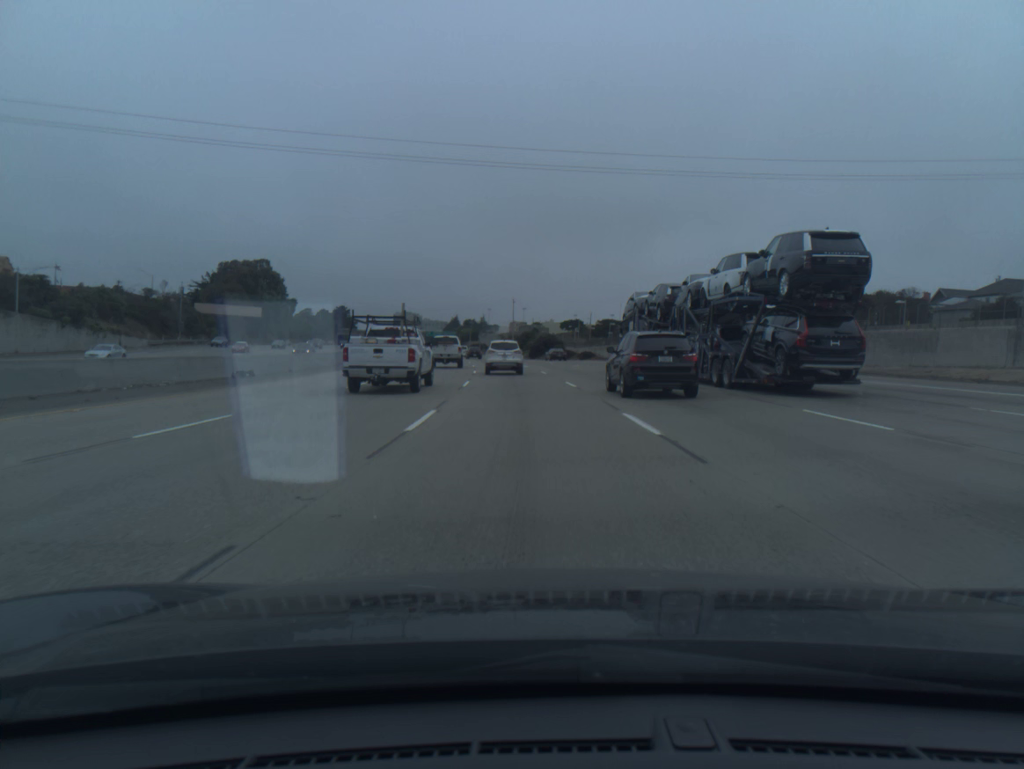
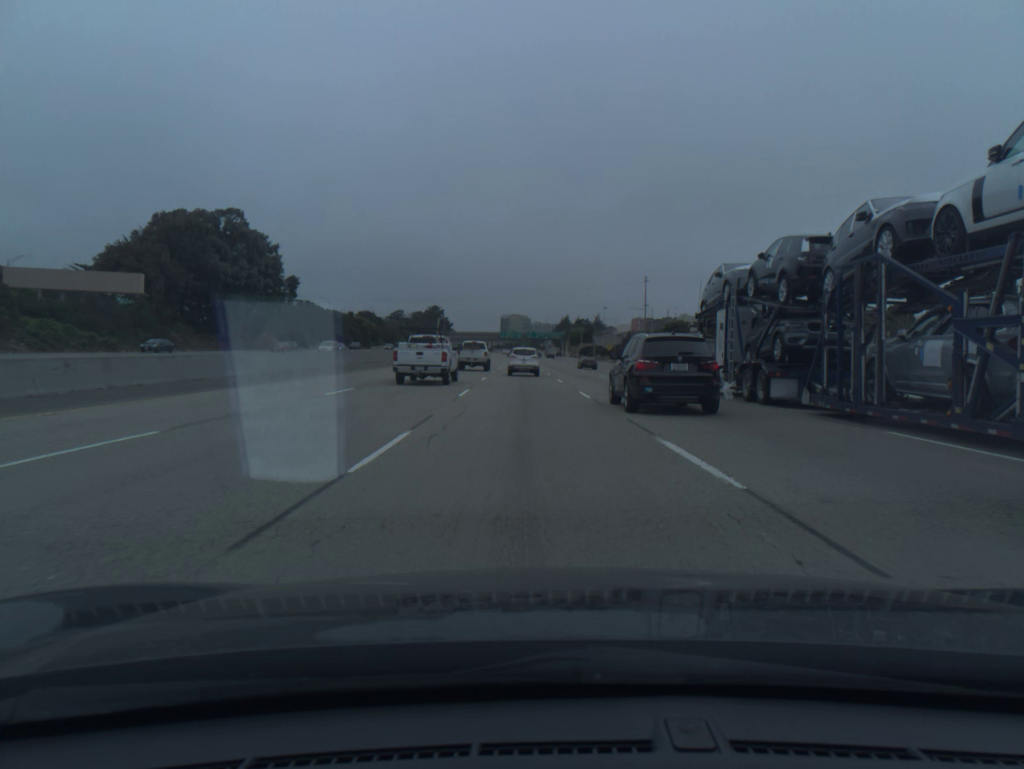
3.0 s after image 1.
(-6.6, +89.1) m; -8°
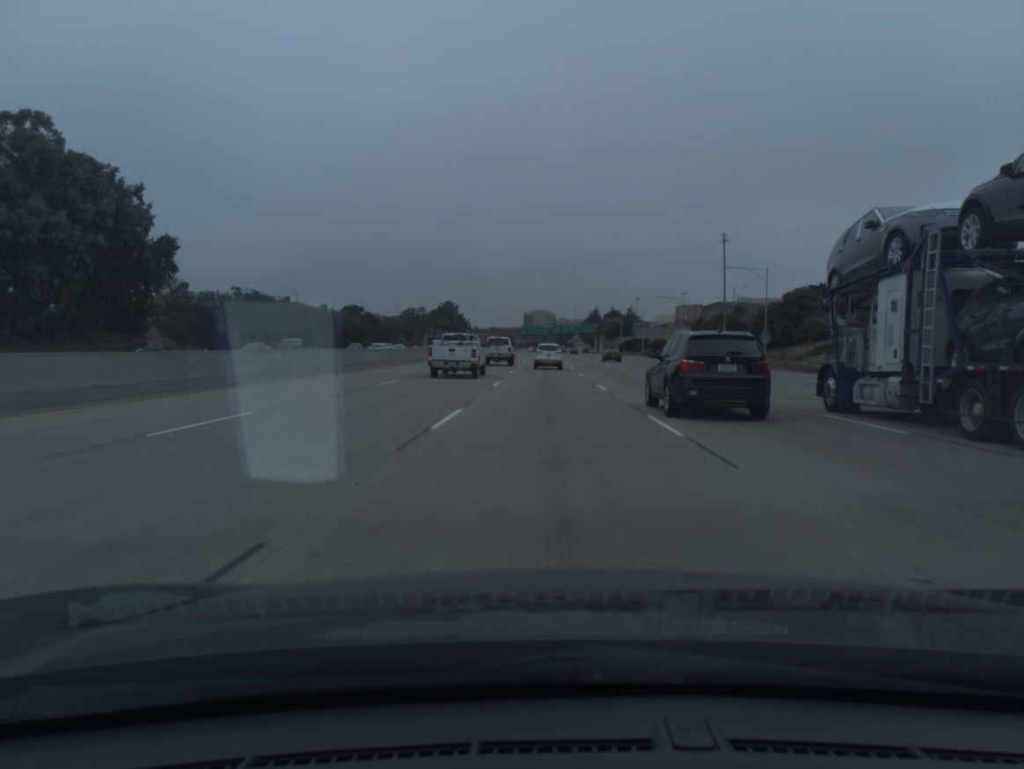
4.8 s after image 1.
(-1.3, +53.5) m; -2°
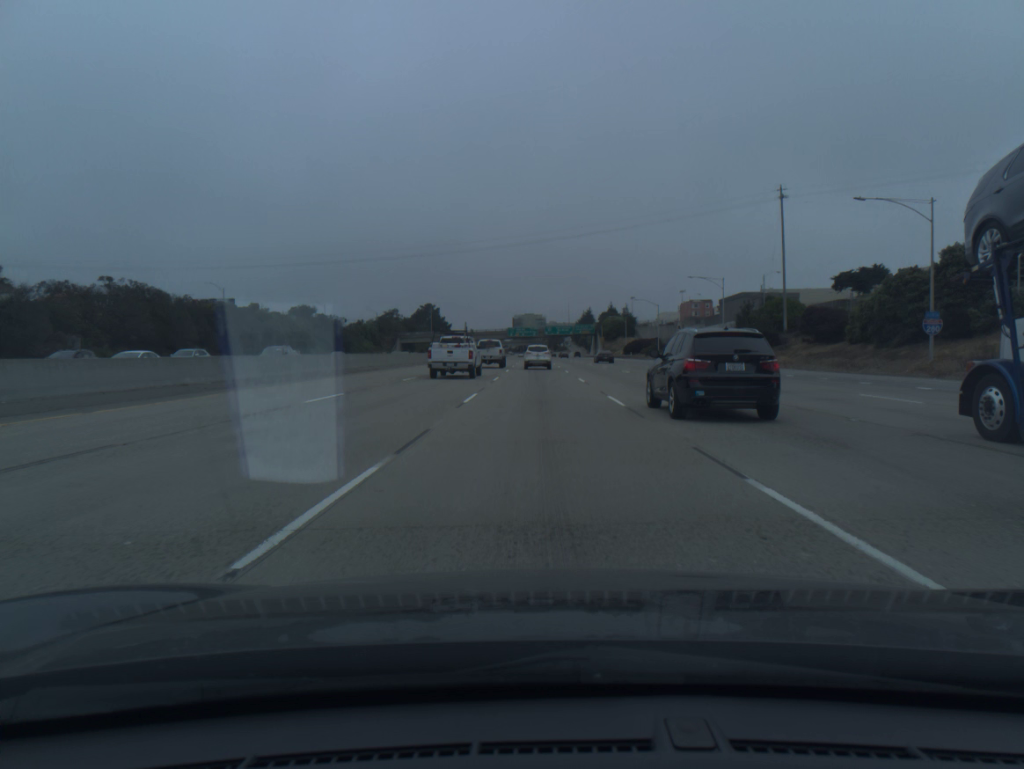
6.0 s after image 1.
(+0.2, +36.0) m; +1°
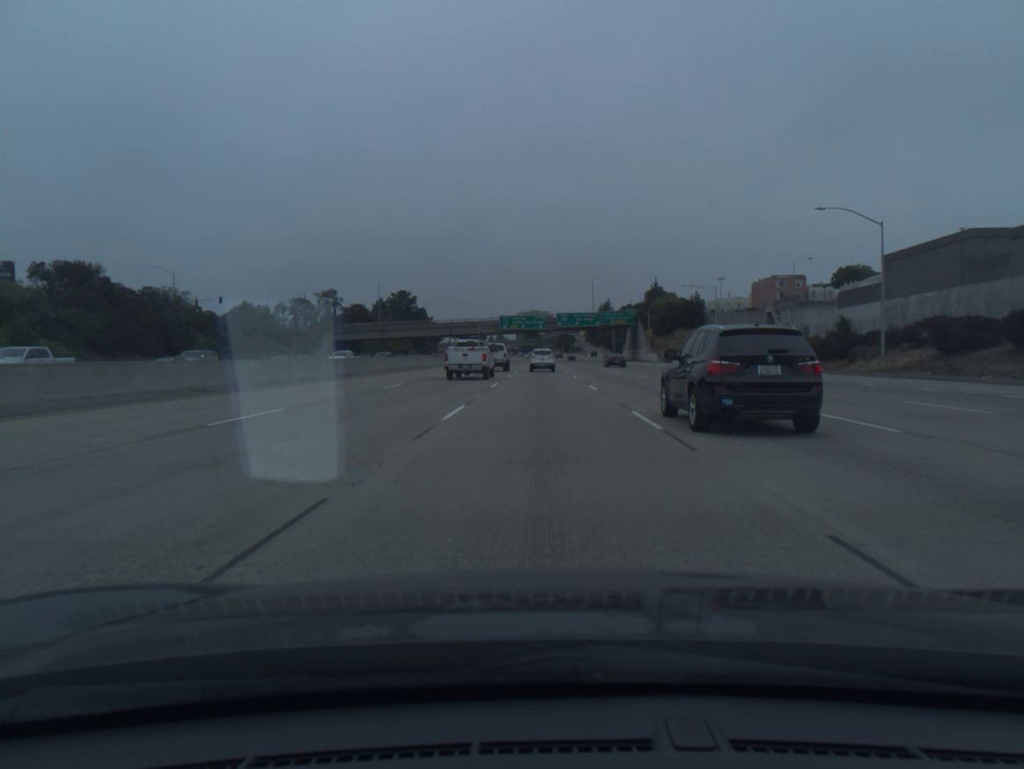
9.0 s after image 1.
(-0.4, +90.5) m; -1°
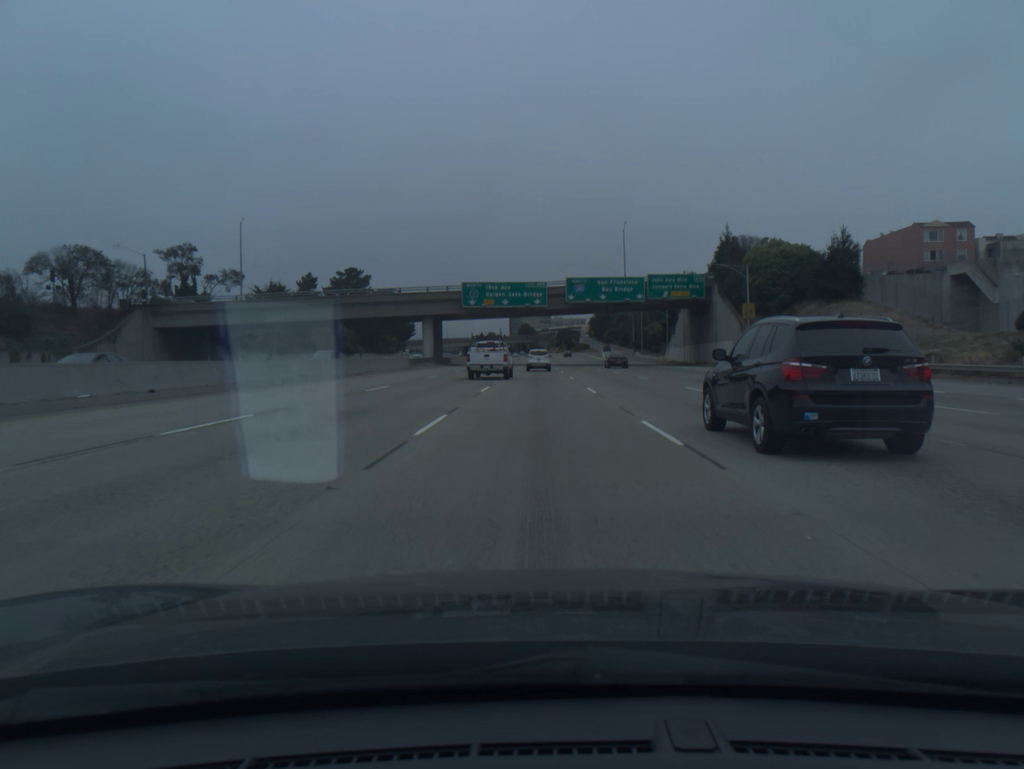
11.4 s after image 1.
(+0.2, +72.9) m; 0°
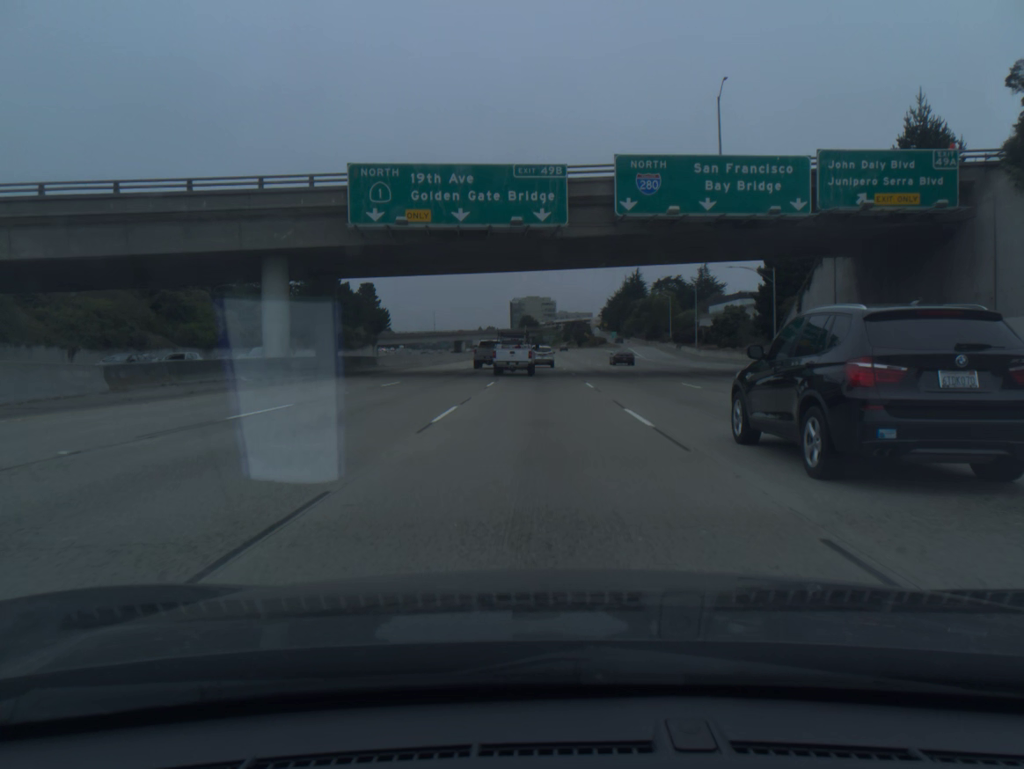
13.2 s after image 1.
(-0.1, +54.7) m; 0°
